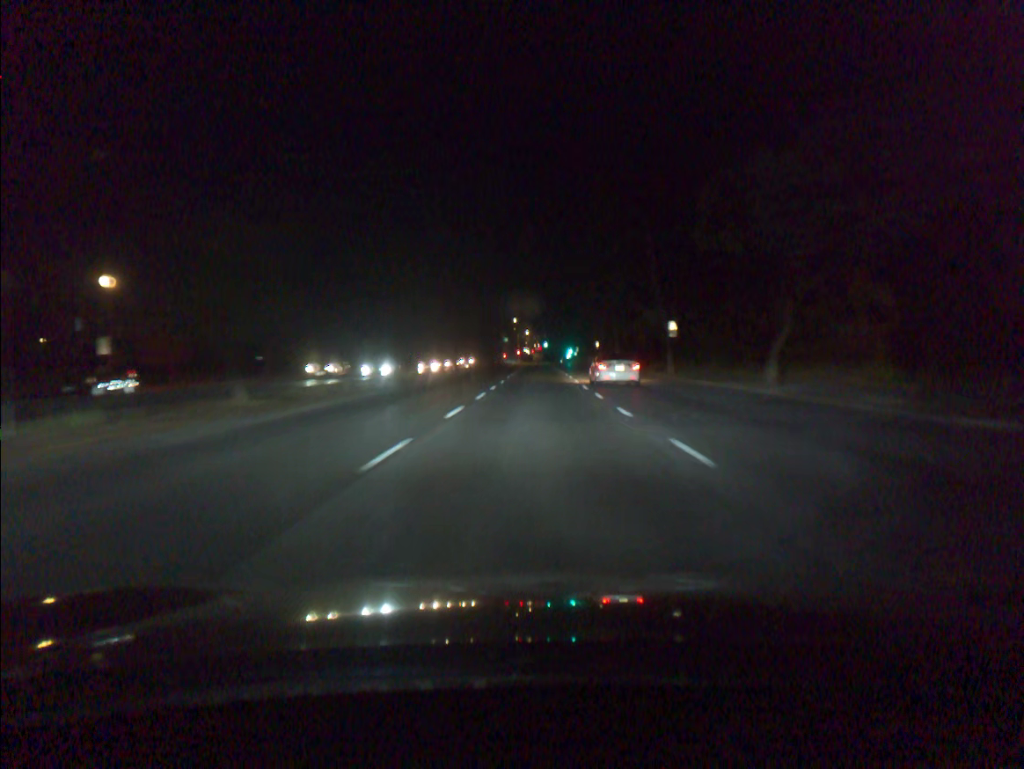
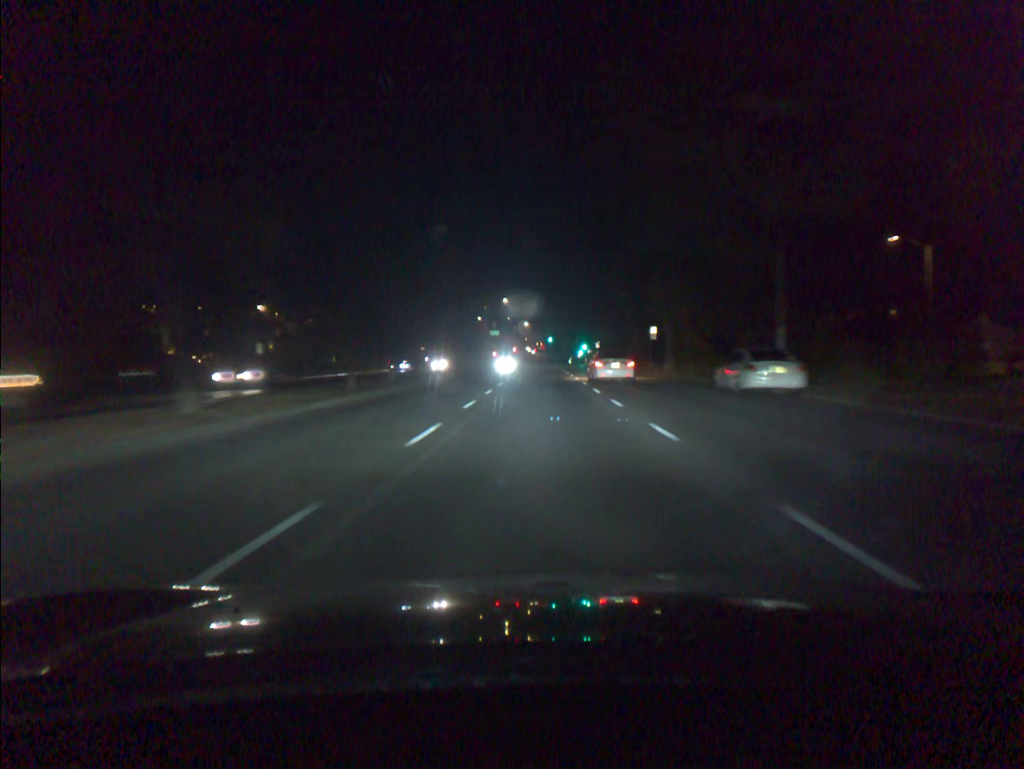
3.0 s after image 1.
(-0.1, +55.6) m; 0°
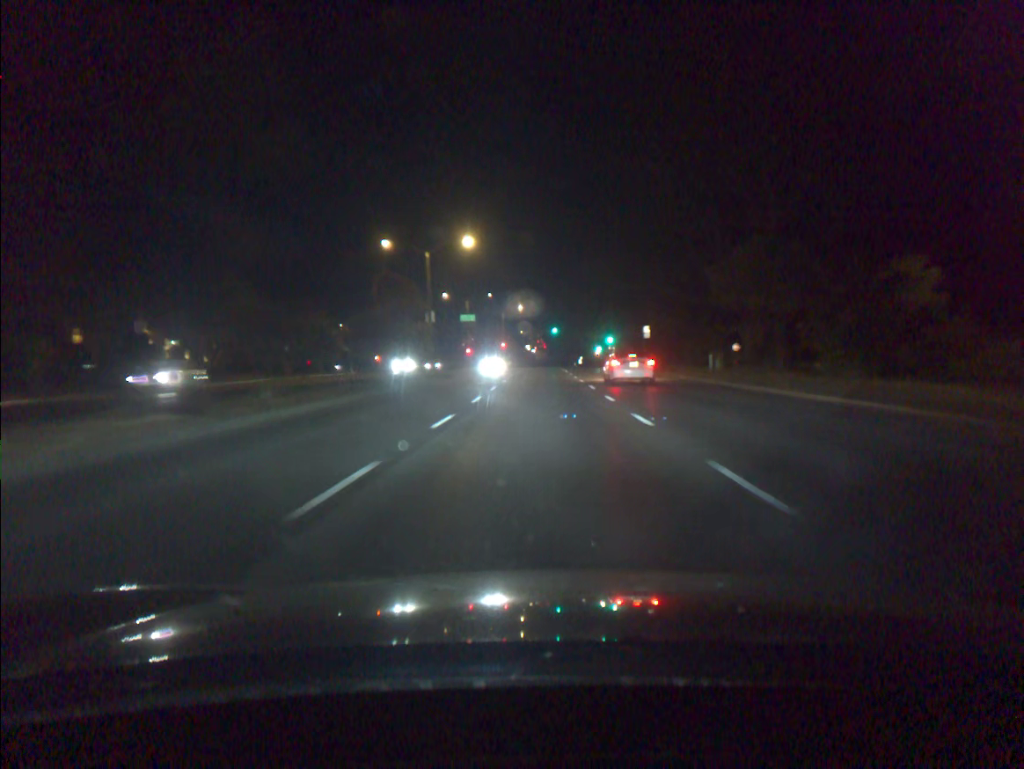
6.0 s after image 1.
(+0.1, +55.9) m; 0°
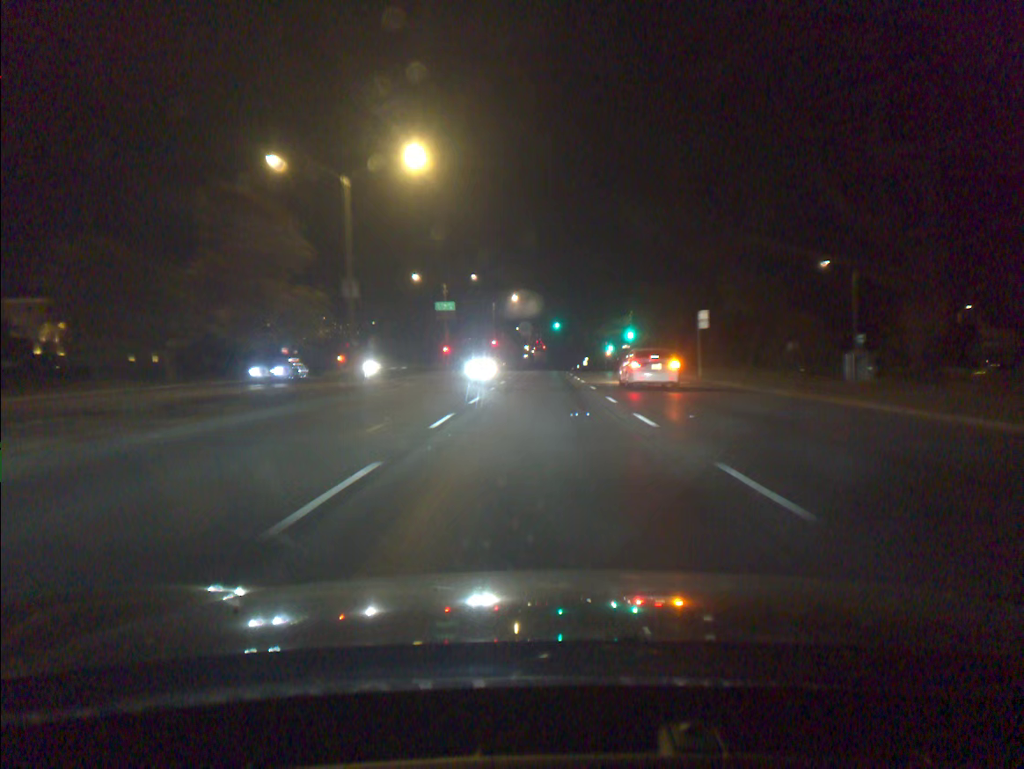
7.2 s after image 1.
(0.0, +22.4) m; 0°
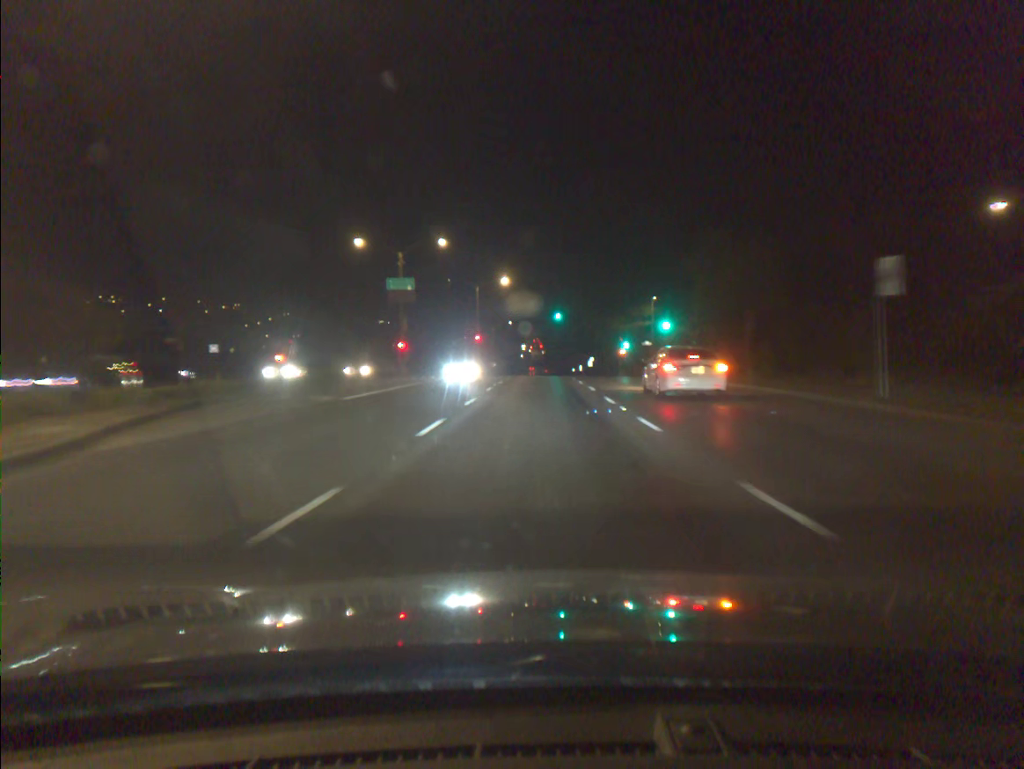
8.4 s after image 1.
(0.0, +22.4) m; 0°
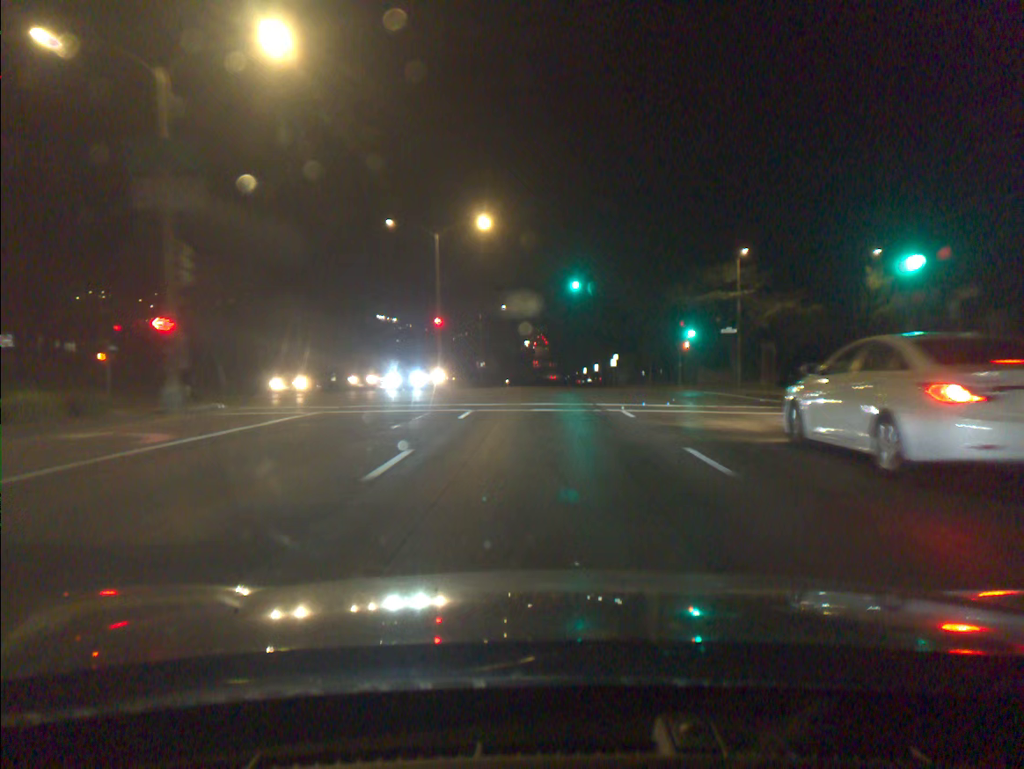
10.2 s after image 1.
(0.0, +33.6) m; 0°
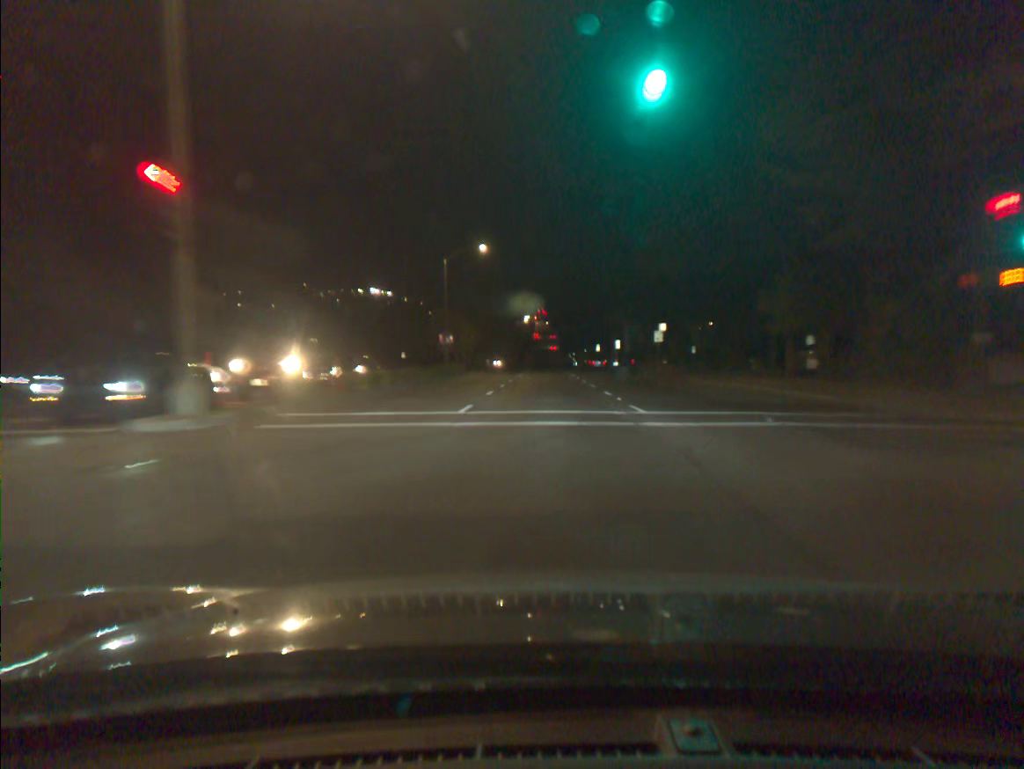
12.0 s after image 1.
(-0.1, +33.8) m; 0°
